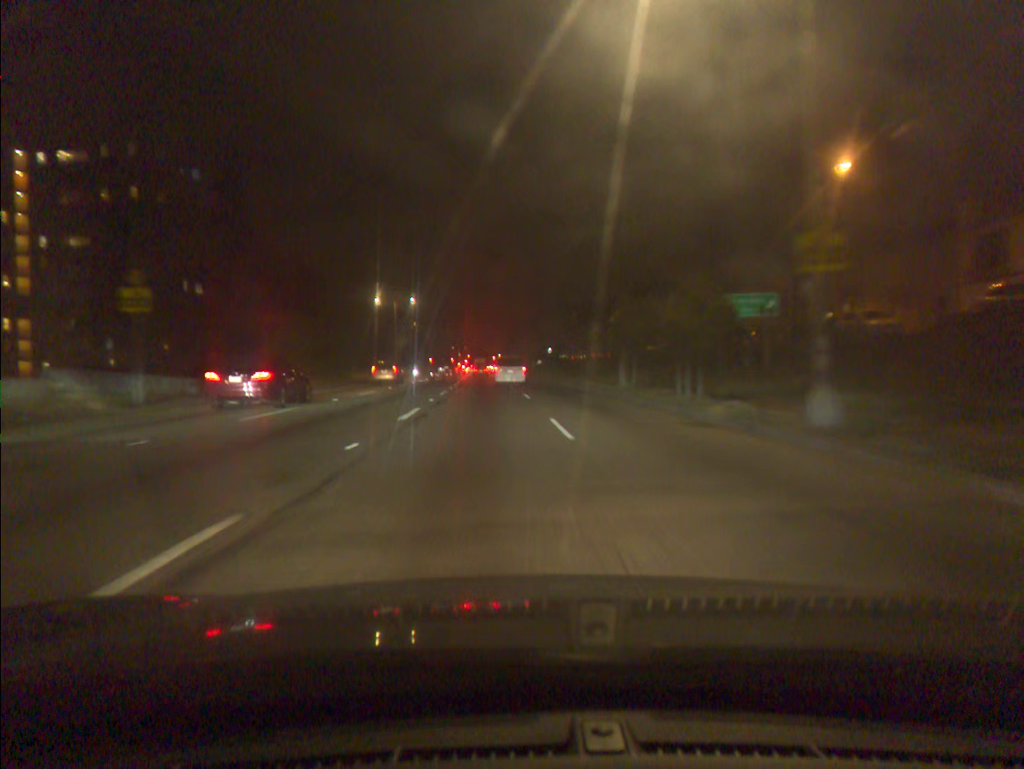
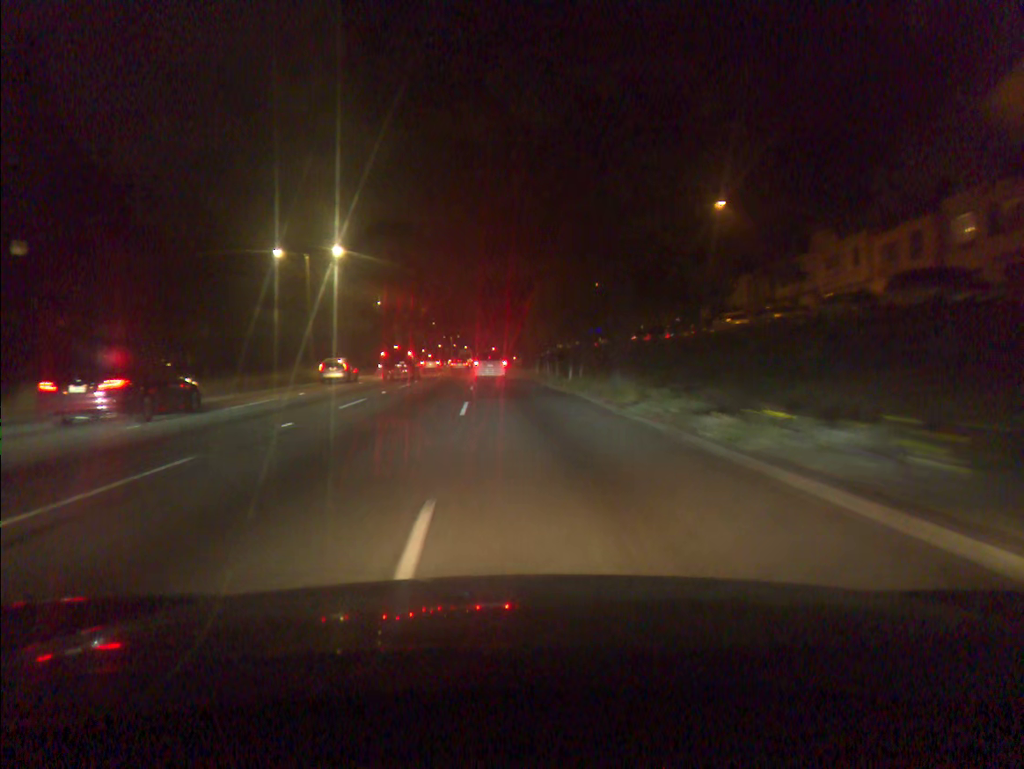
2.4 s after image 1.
(+0.2, +40.2) m; 0°
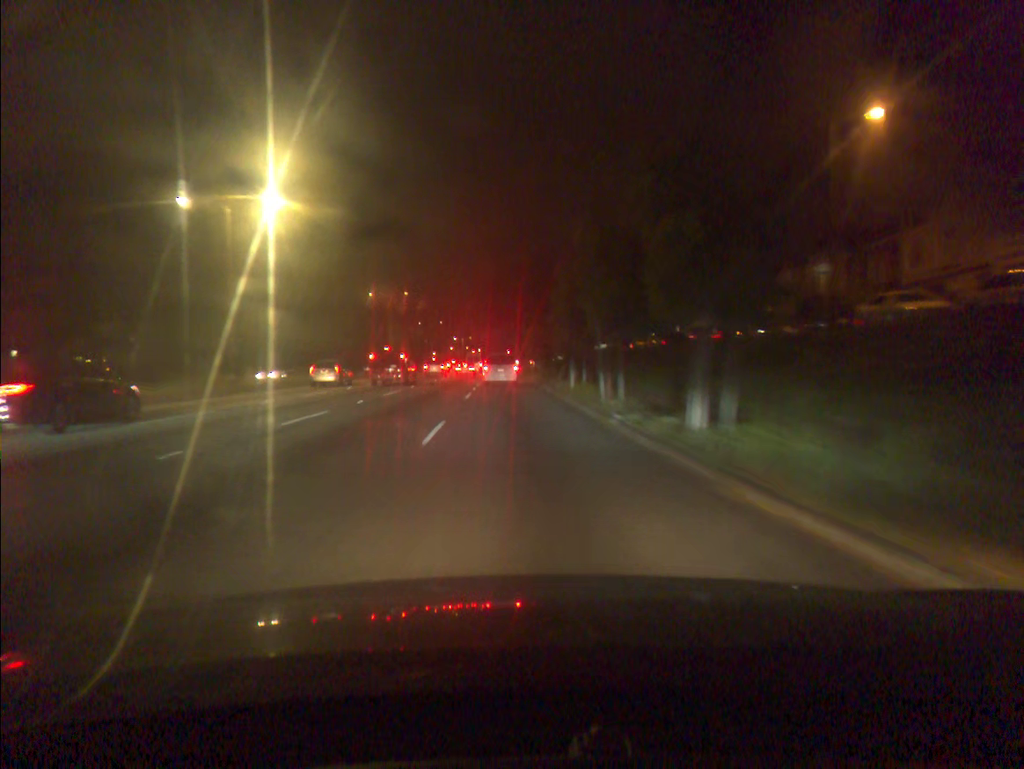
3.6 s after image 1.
(-0.3, +19.2) m; -1°
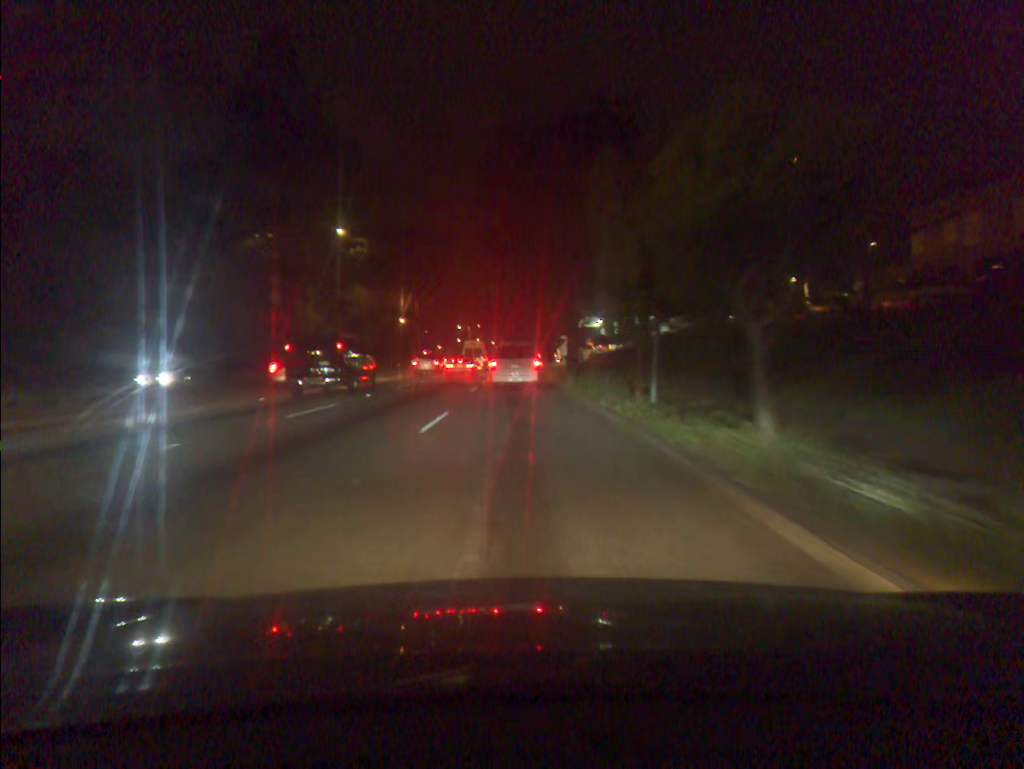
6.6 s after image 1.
(-0.6, +44.0) m; -1°
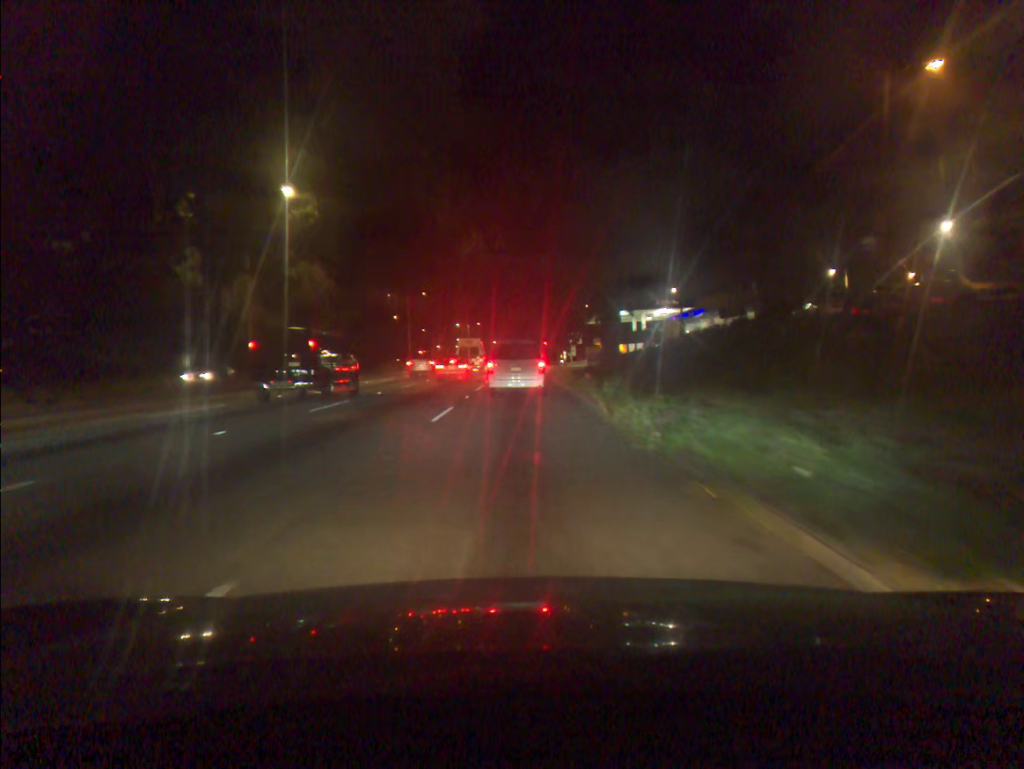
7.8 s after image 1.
(0.0, +13.1) m; 0°
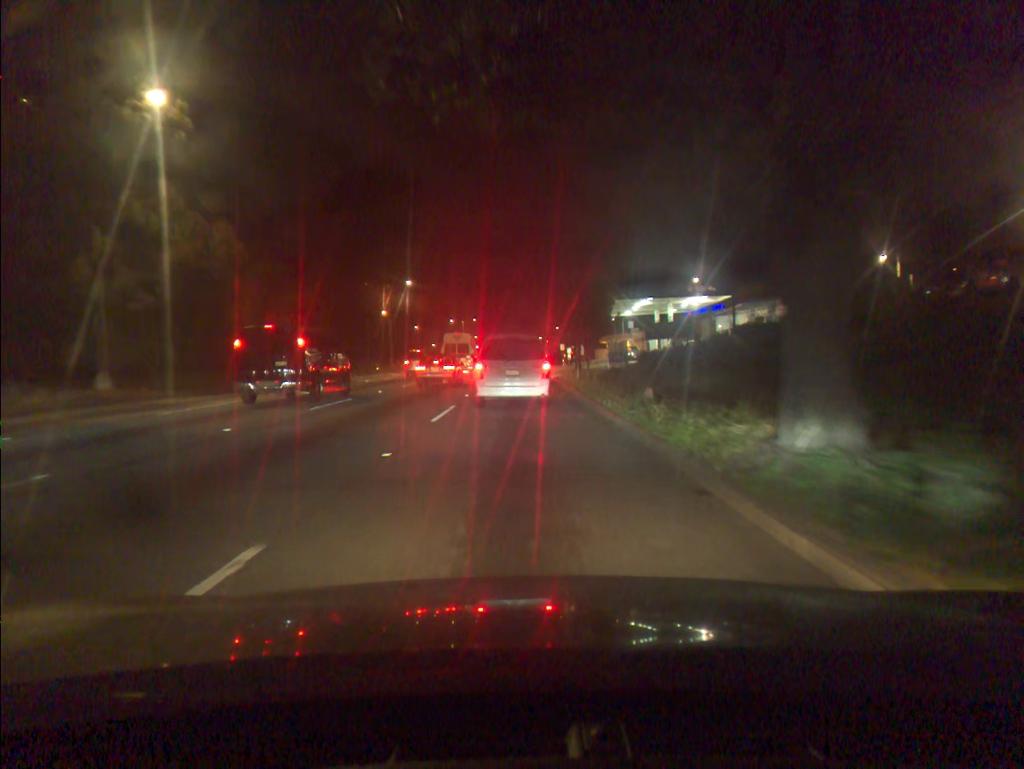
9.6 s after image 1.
(0.0, +14.4) m; 0°
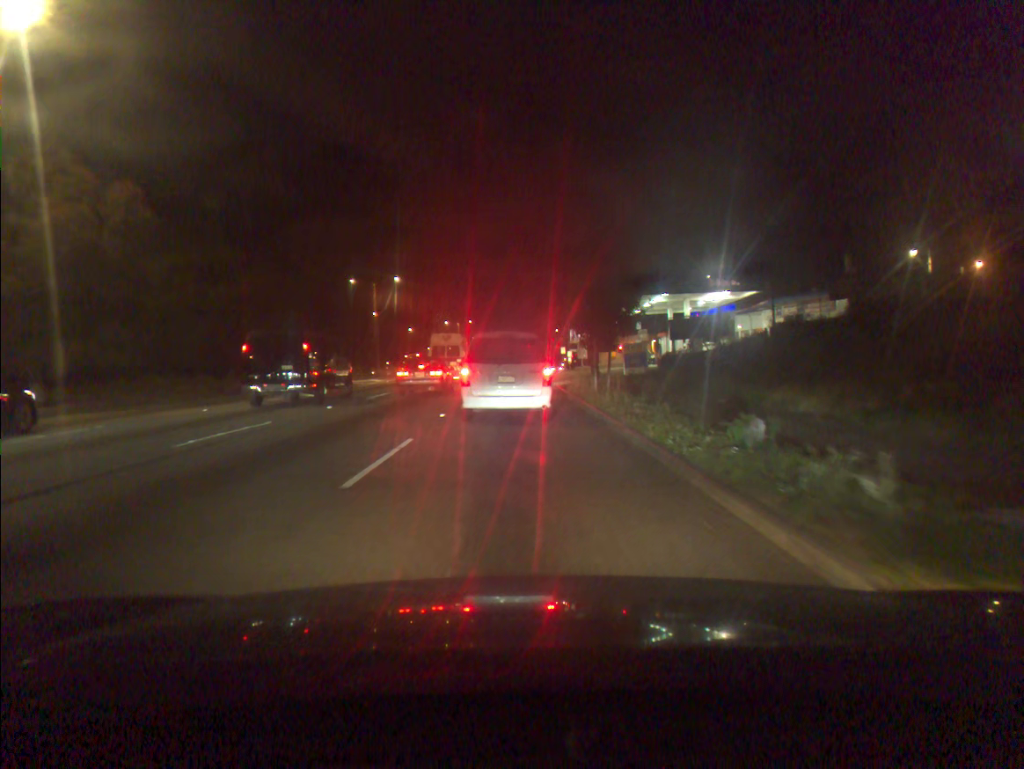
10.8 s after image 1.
(0.0, +7.2) m; 0°
